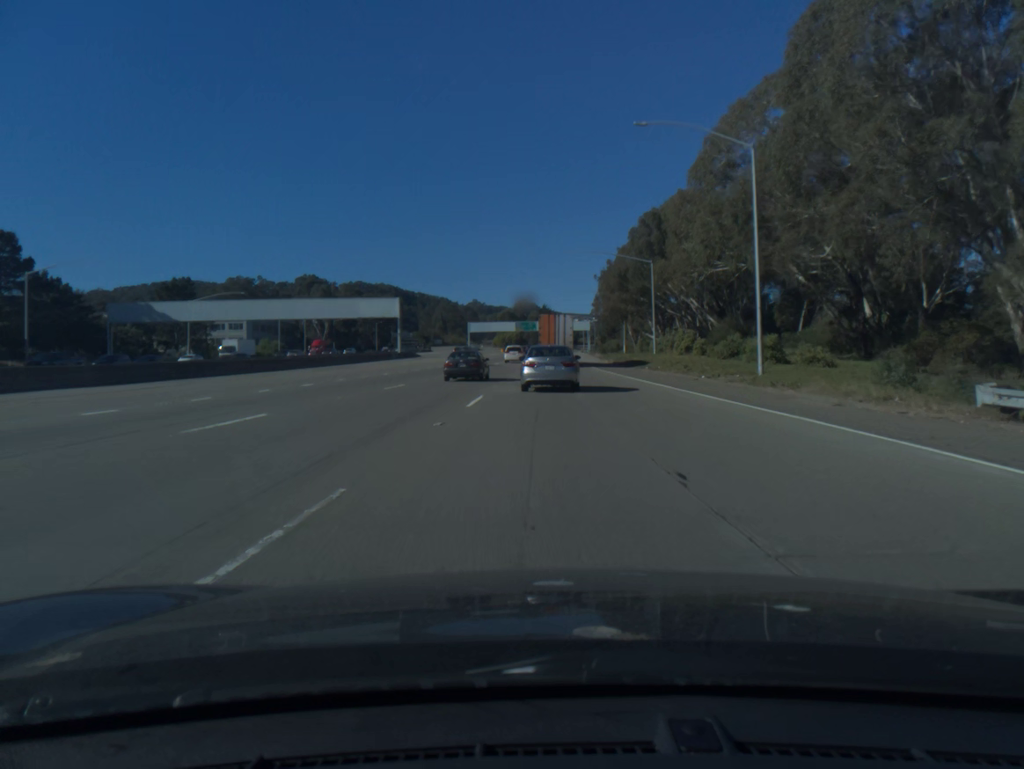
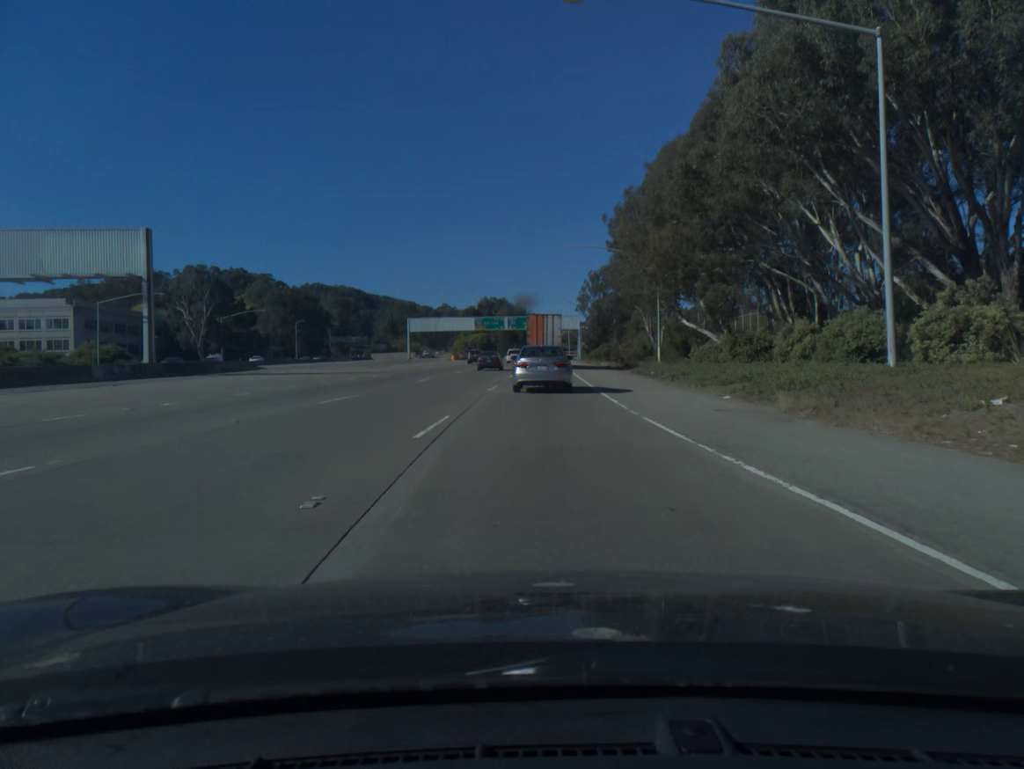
(+1.1, +64.7) m; +2°
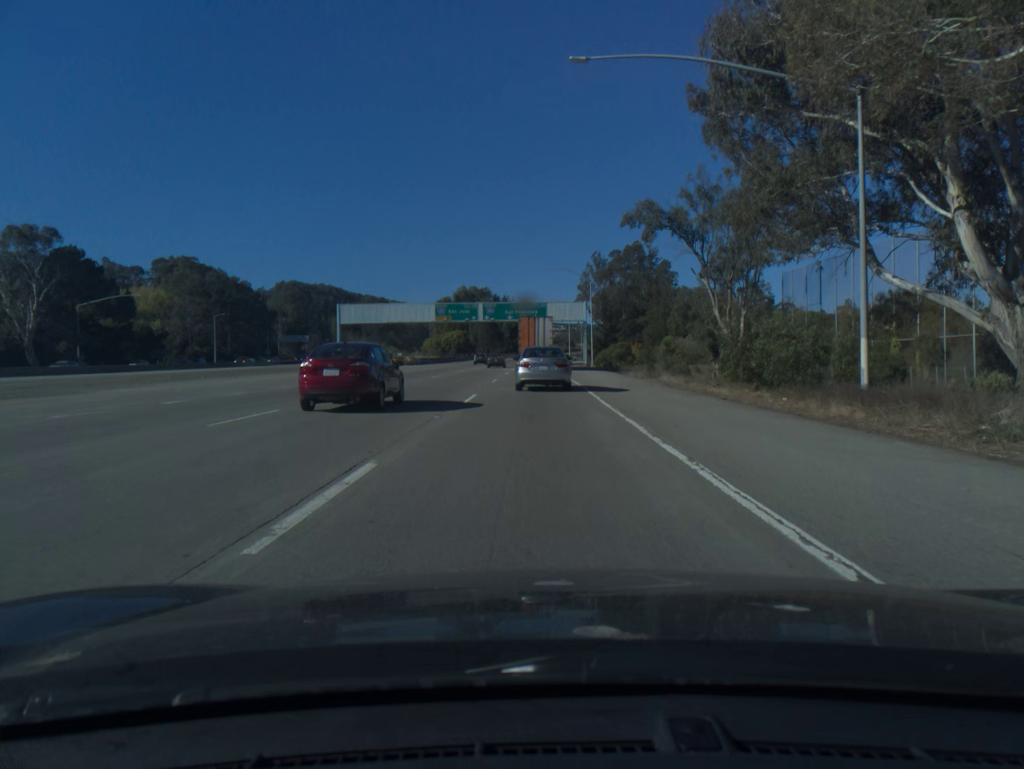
(+0.2, +49.6) m; +1°
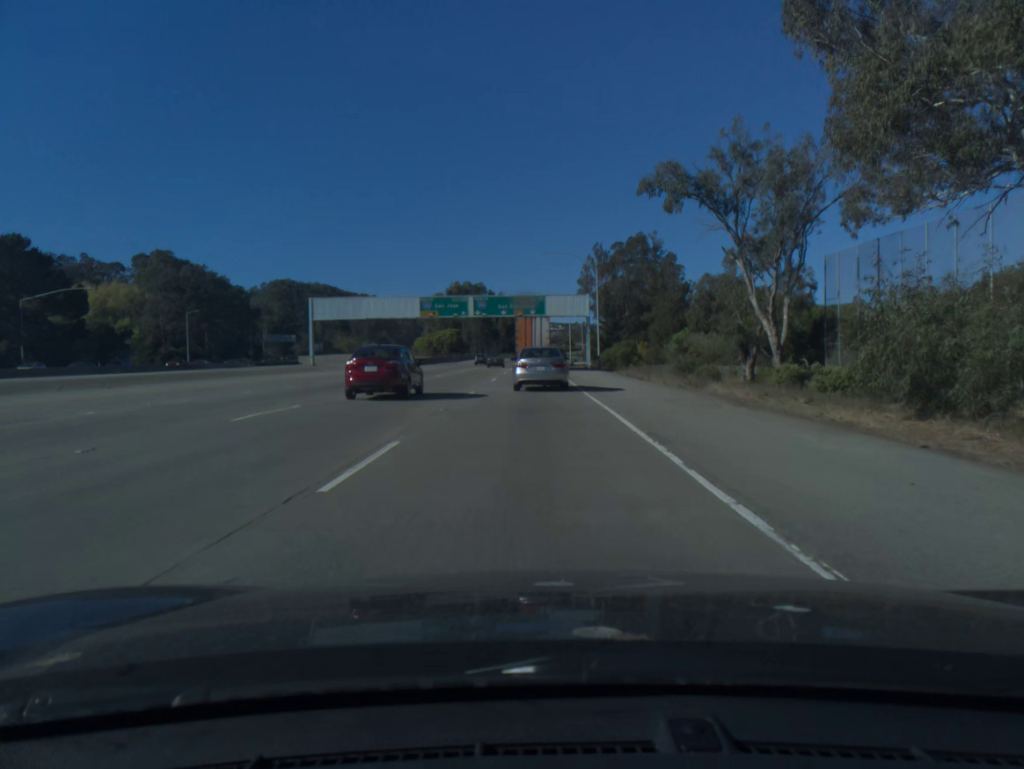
(0.0, +12.4) m; 0°
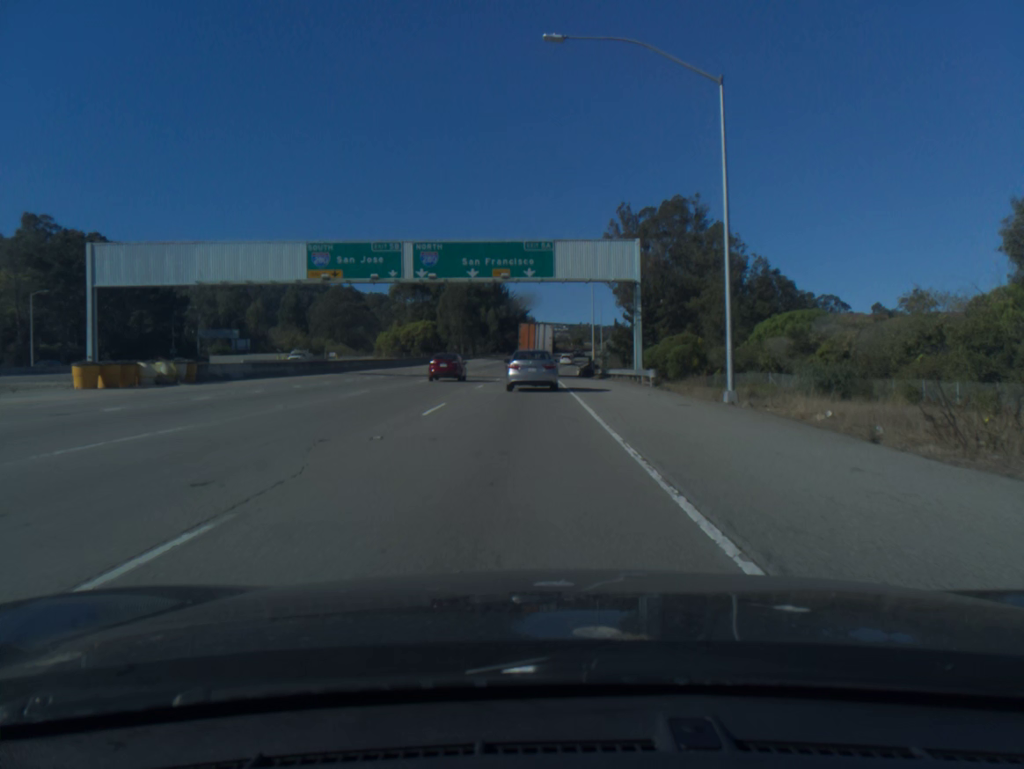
(0.0, +49.1) m; 0°
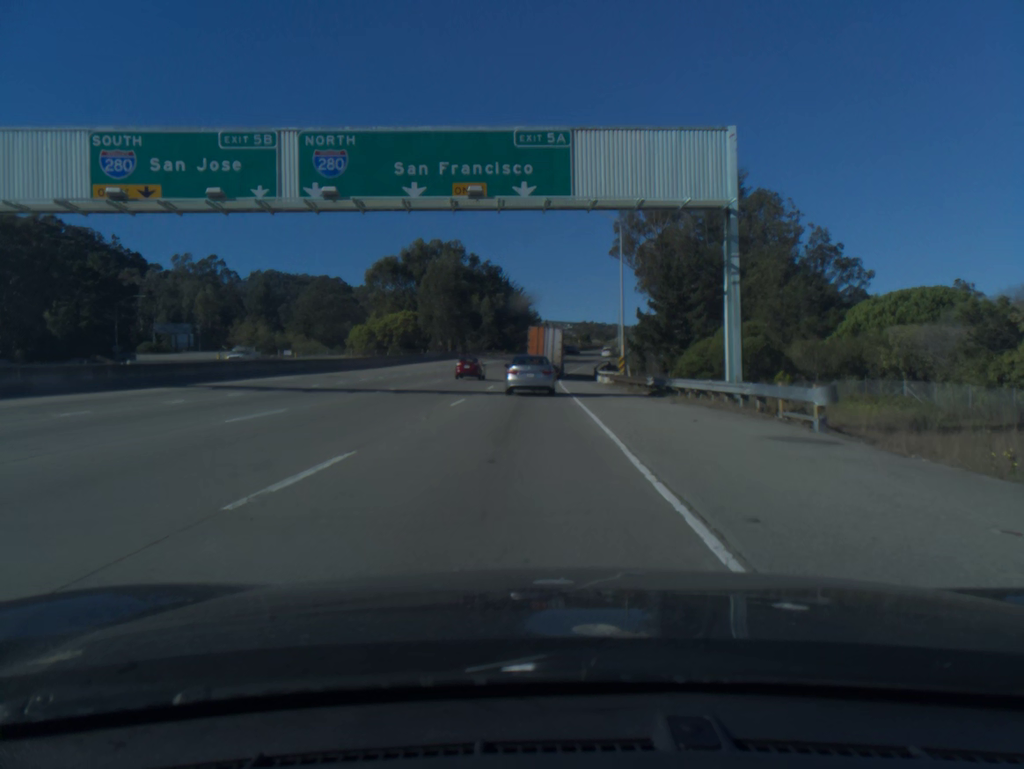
(-0.1, +24.5) m; 0°
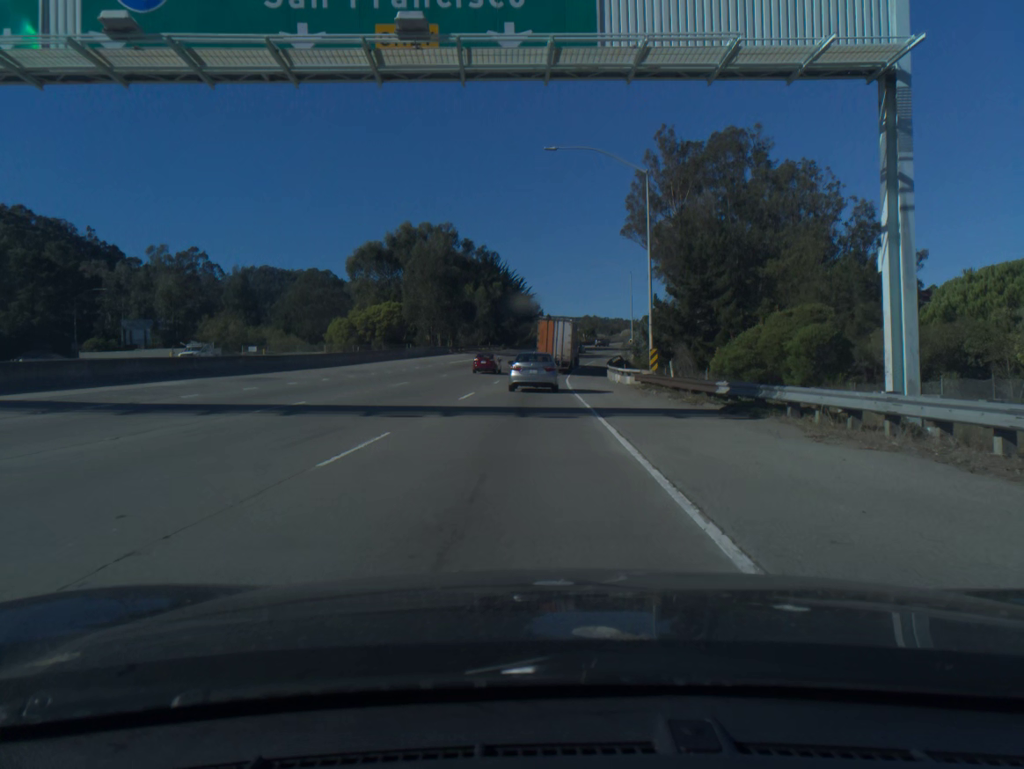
(0.0, +12.3) m; 0°
